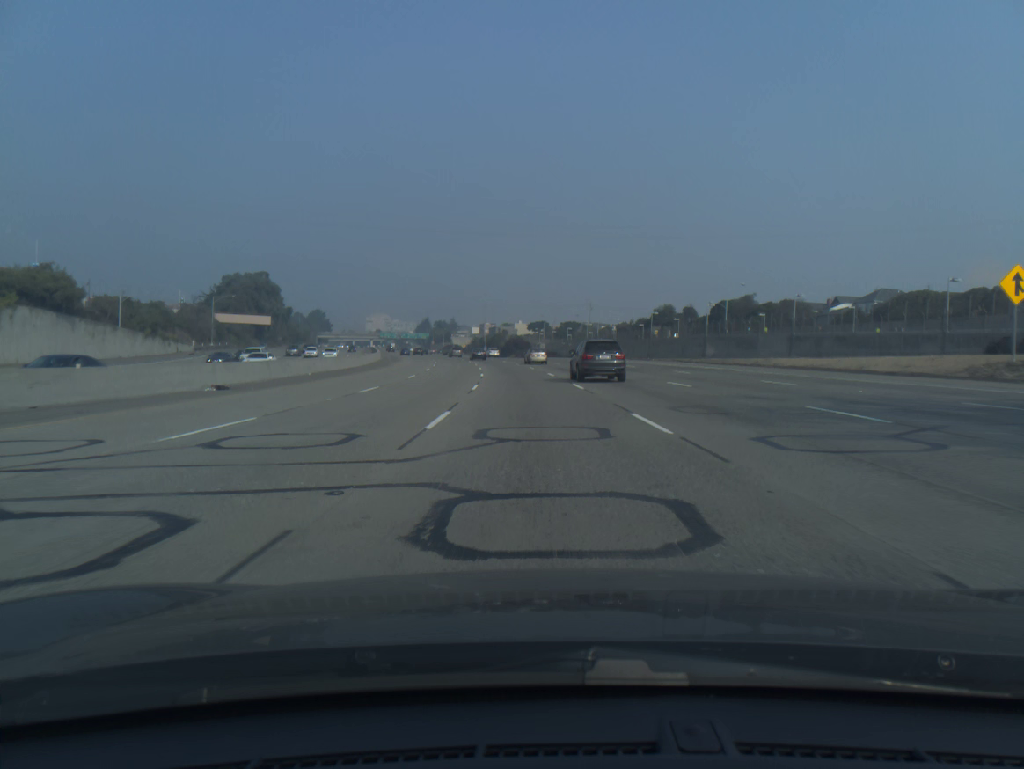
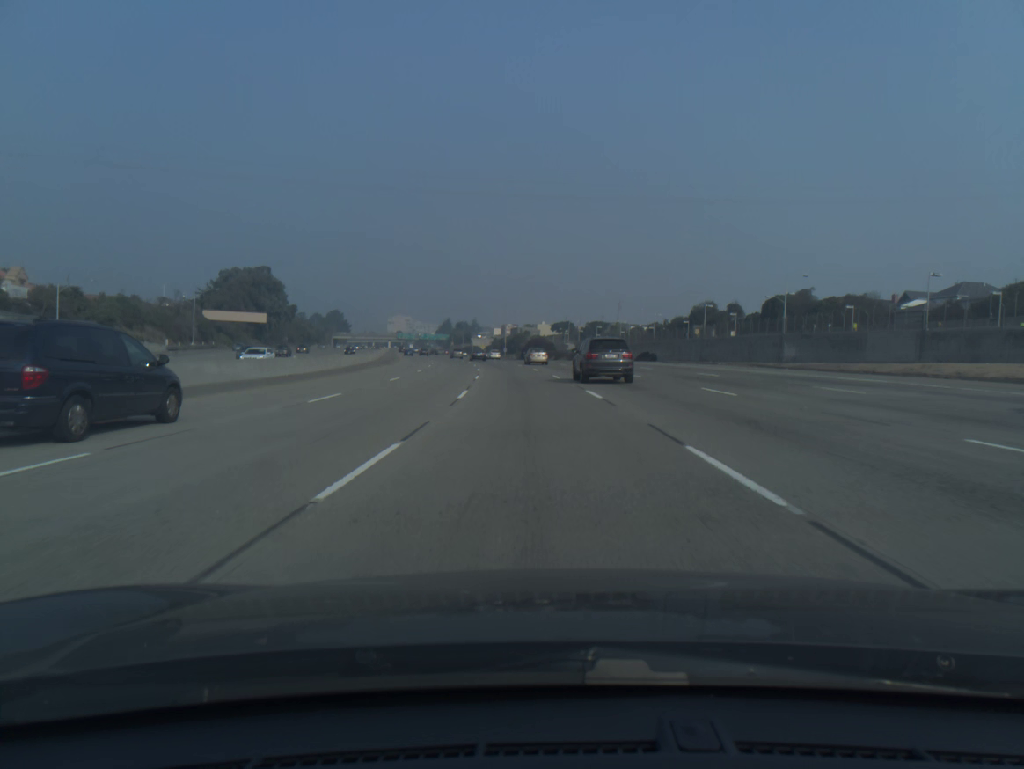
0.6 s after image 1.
(-0.3, +20.2) m; -2°
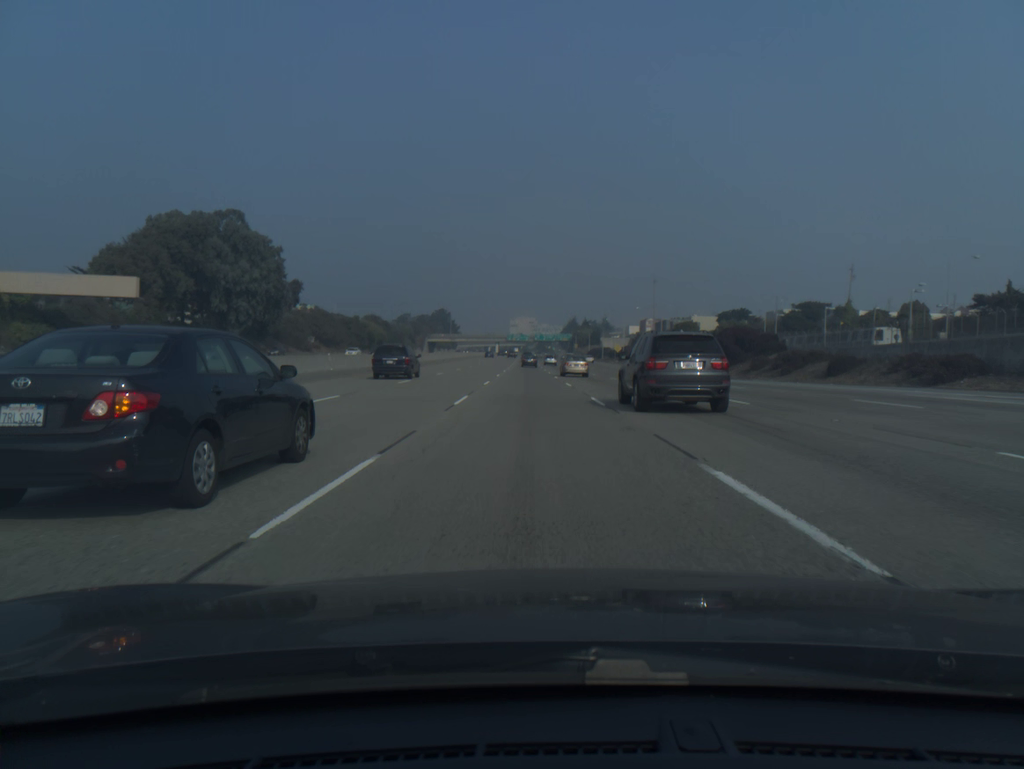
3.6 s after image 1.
(-8.5, +100.6) m; -9°
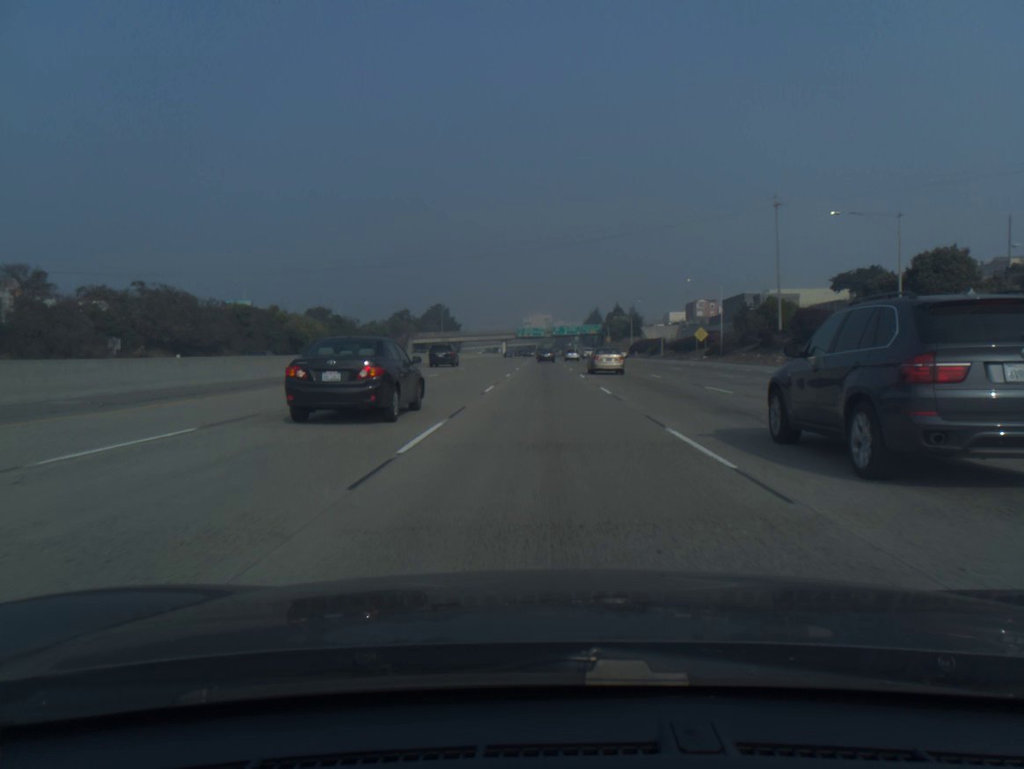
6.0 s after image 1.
(-1.8, +81.7) m; -1°
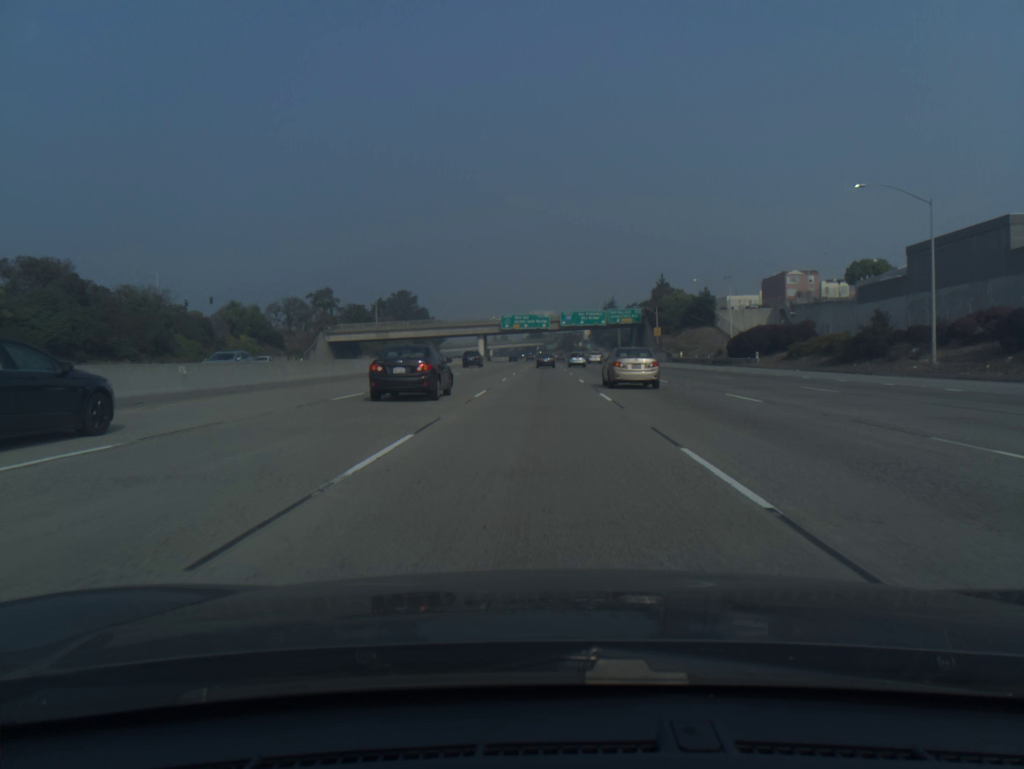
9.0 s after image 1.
(+0.4, +102.0) m; 0°
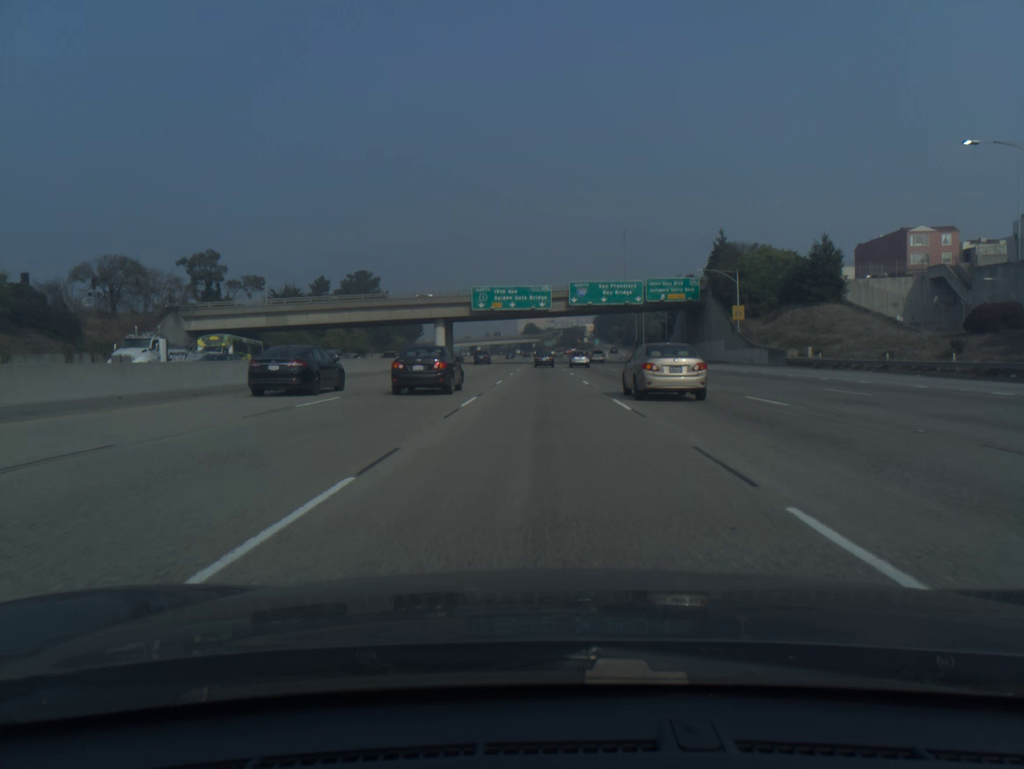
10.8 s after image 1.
(0.0, +60.3) m; 0°
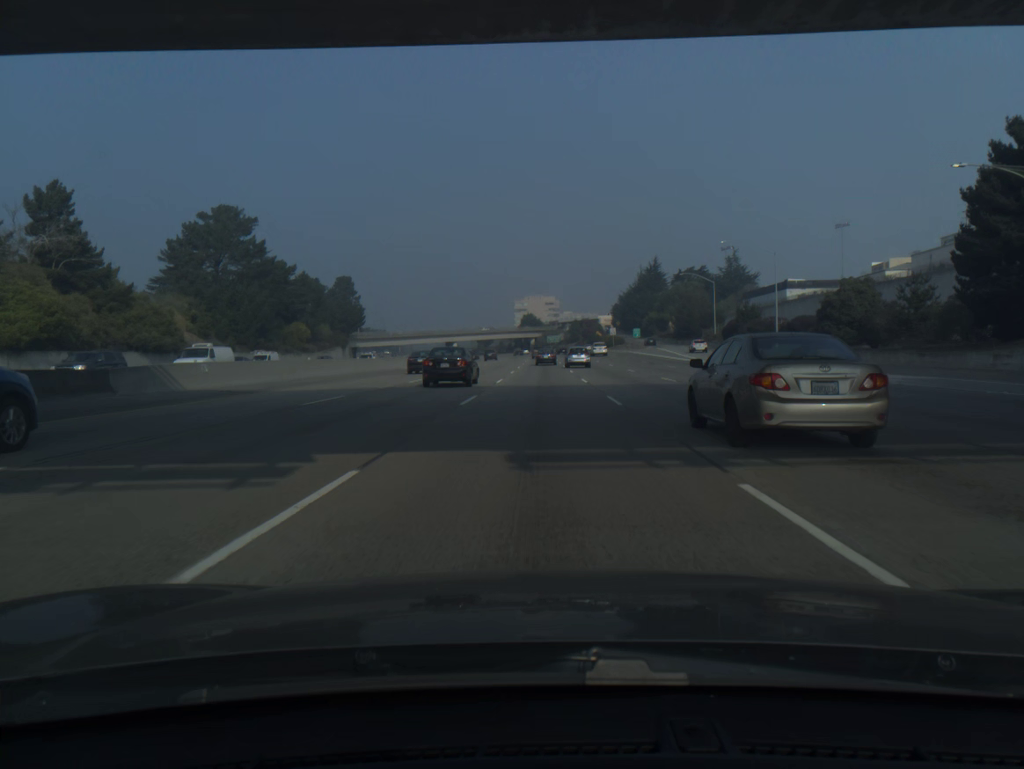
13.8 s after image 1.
(+0.1, +98.9) m; 0°
